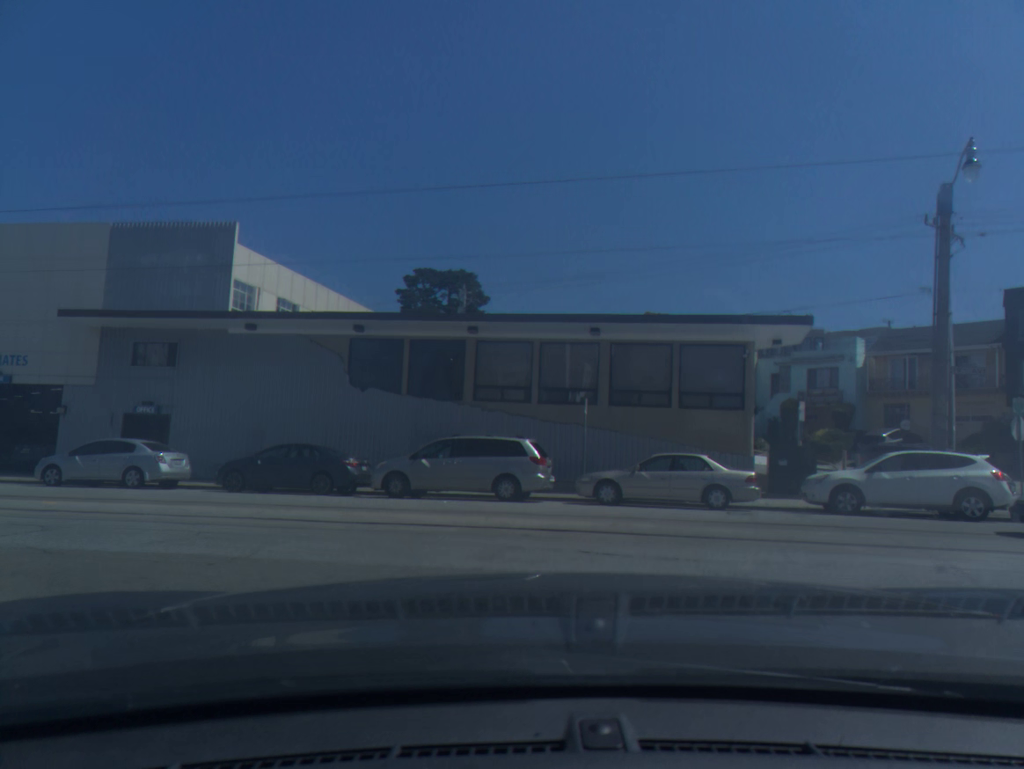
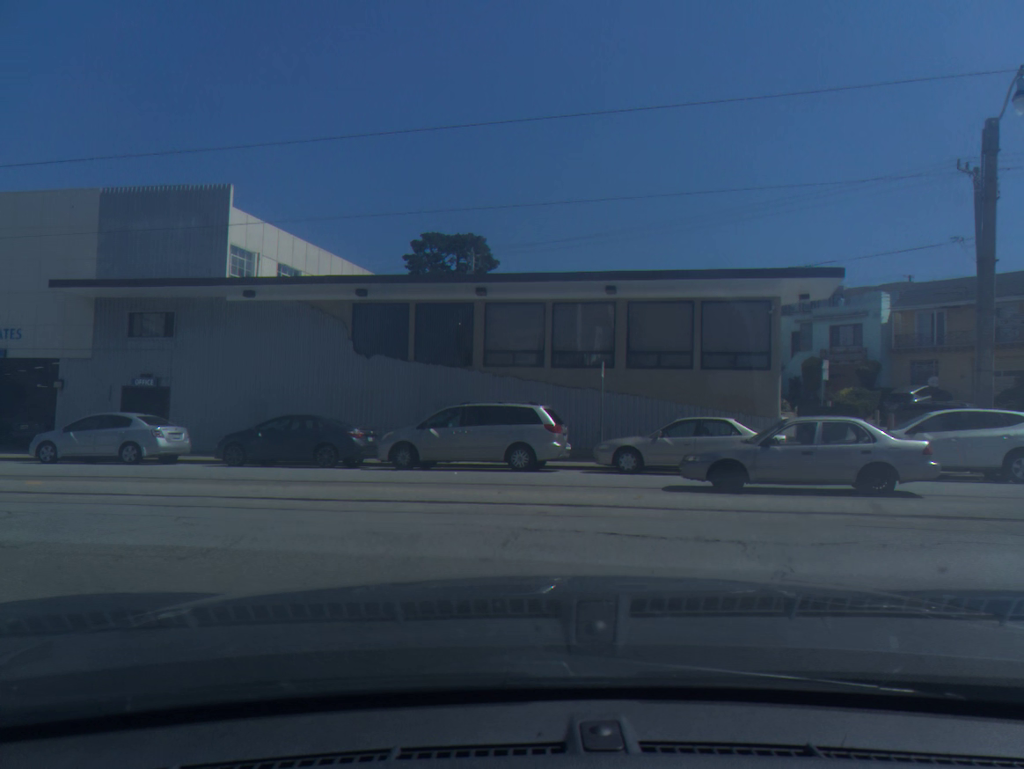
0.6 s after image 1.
(0.0, +1.2) m; -2°
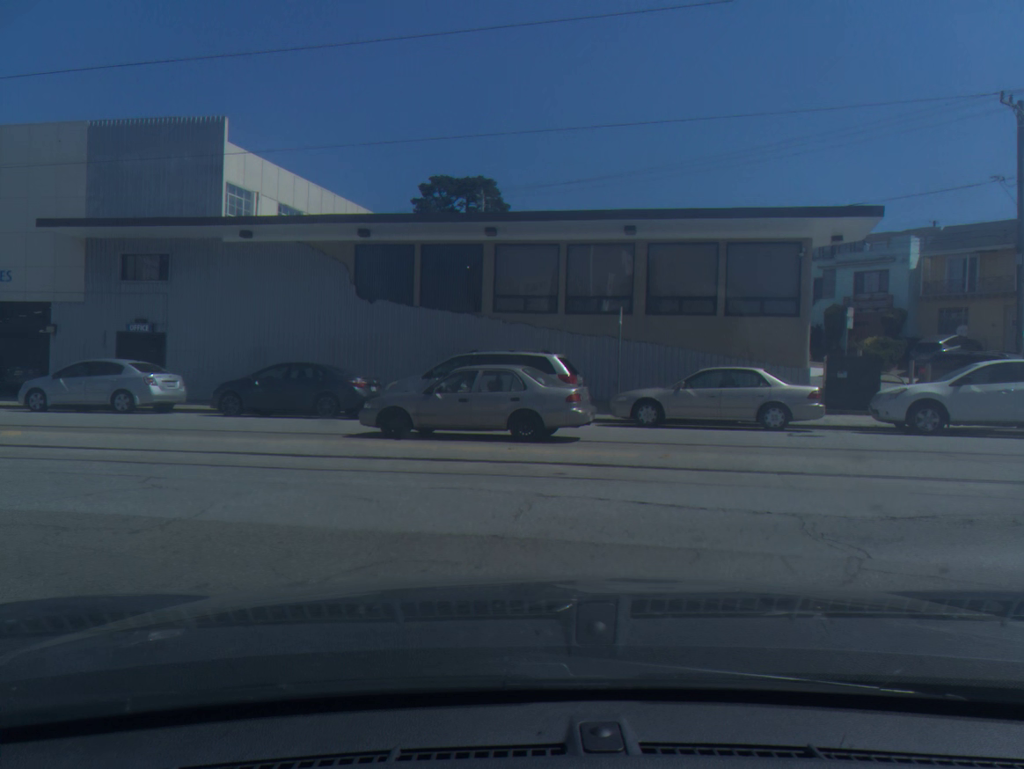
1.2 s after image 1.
(0.0, +1.3) m; +1°
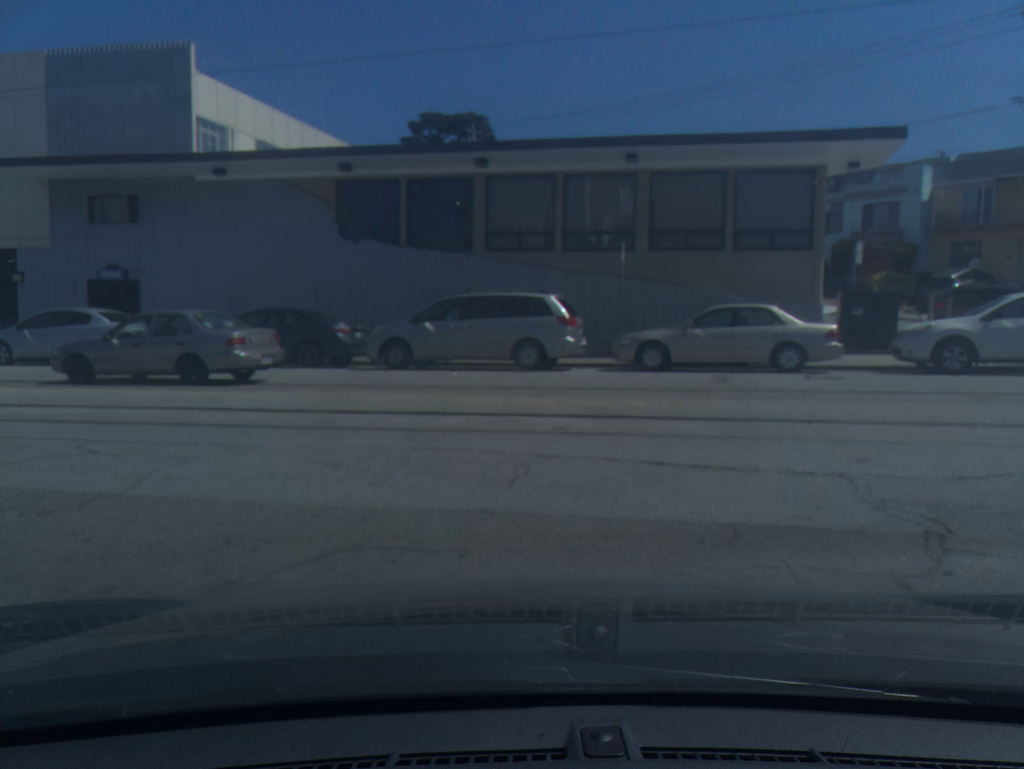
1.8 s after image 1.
(+0.1, +1.1) m; +9°
